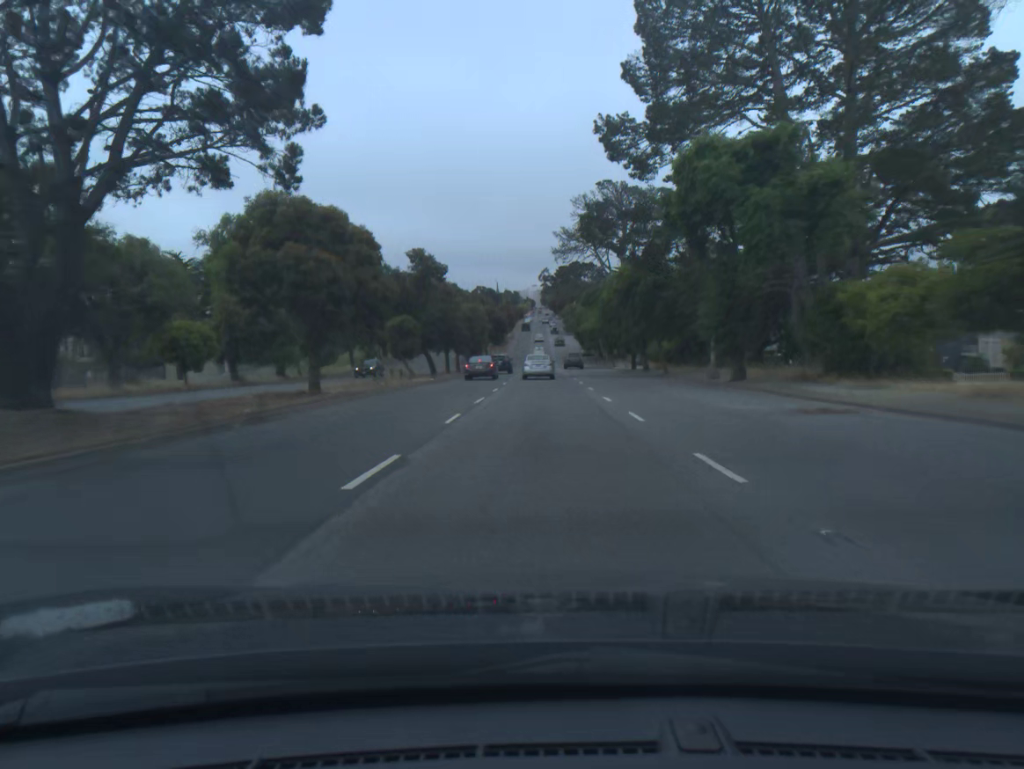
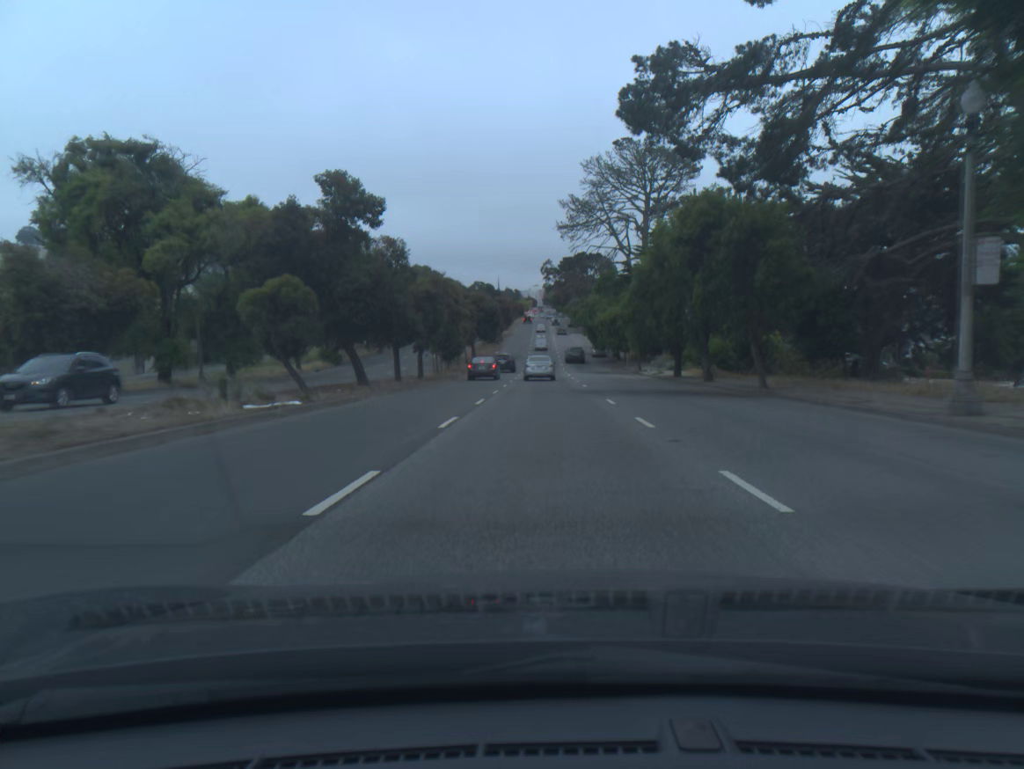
(0.0, +22.9) m; 0°
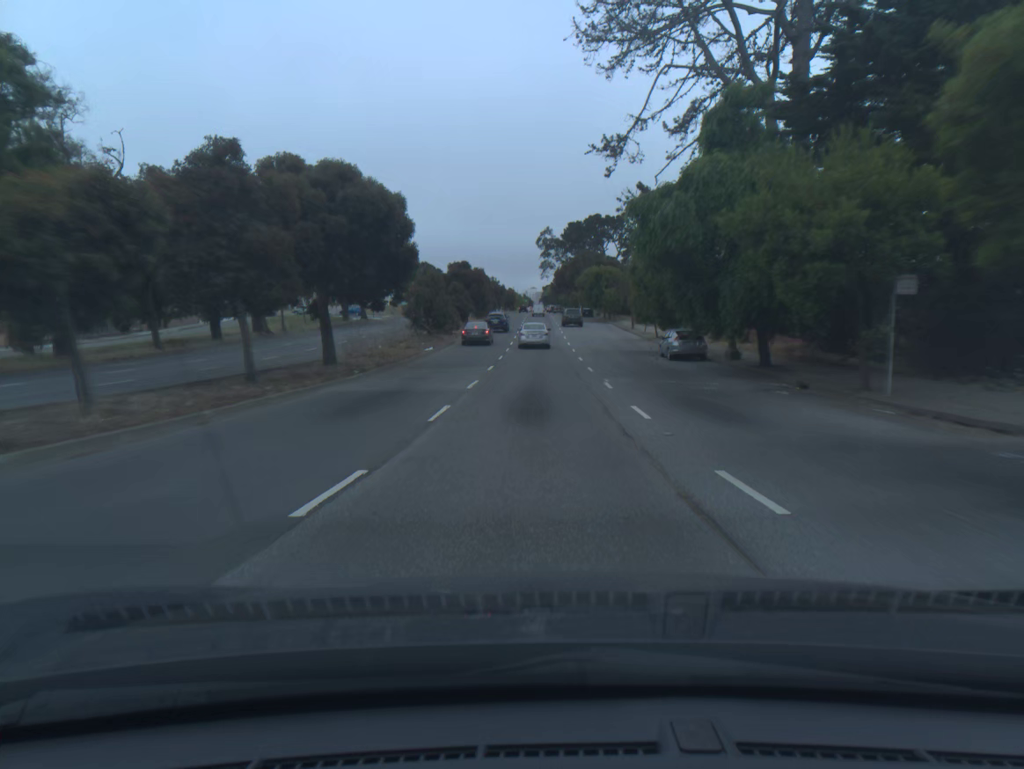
(+0.1, +58.2) m; 0°
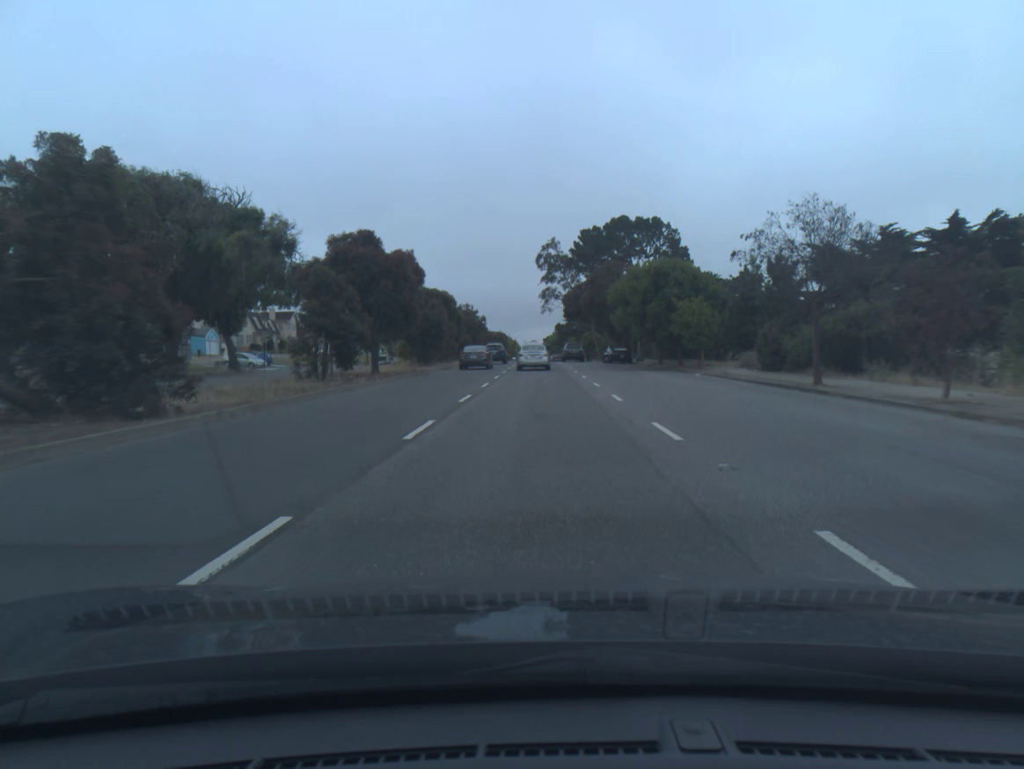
(0.0, +46.2) m; 0°
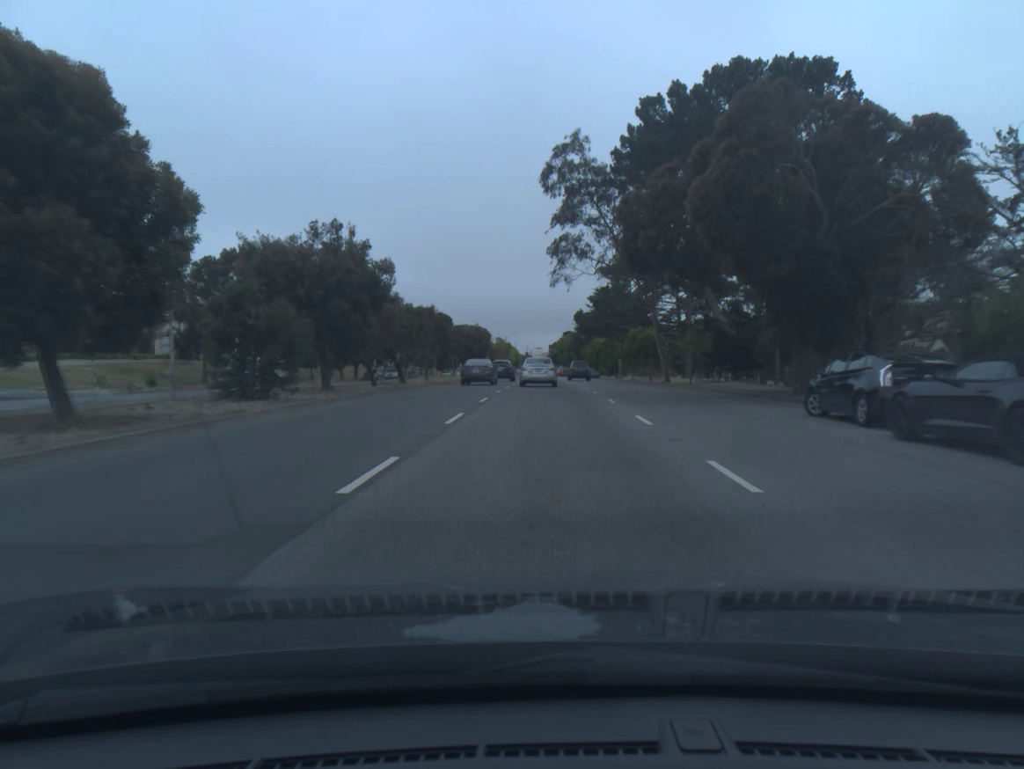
(-0.2, +54.1) m; 0°
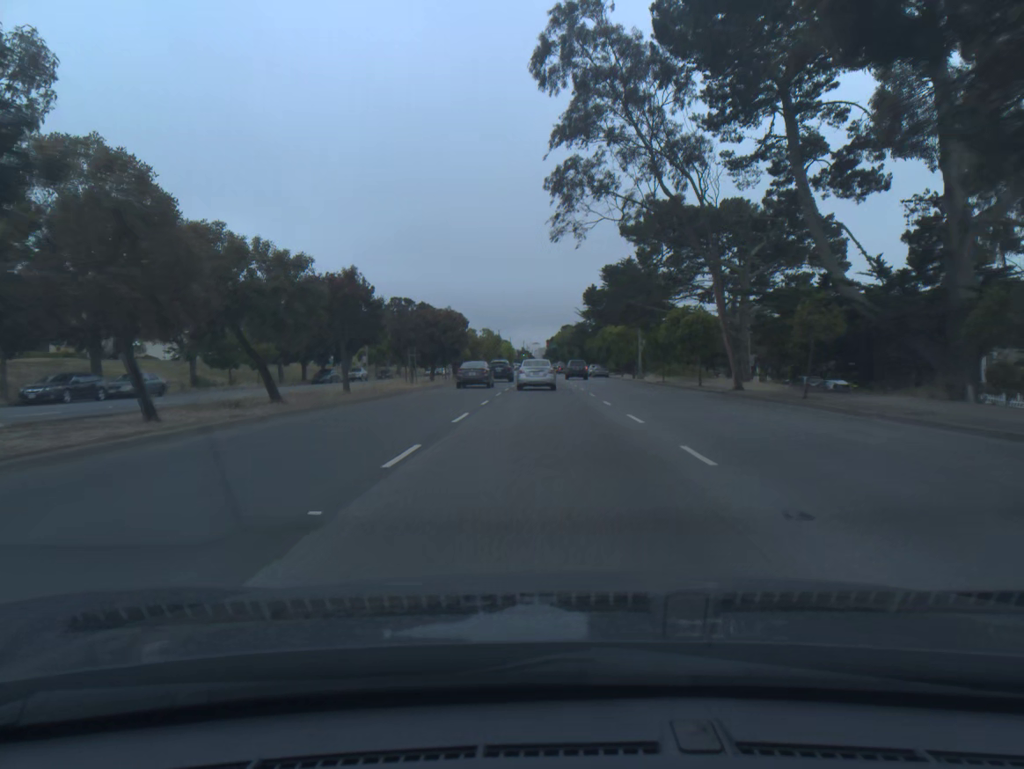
(0.0, +20.1) m; 0°
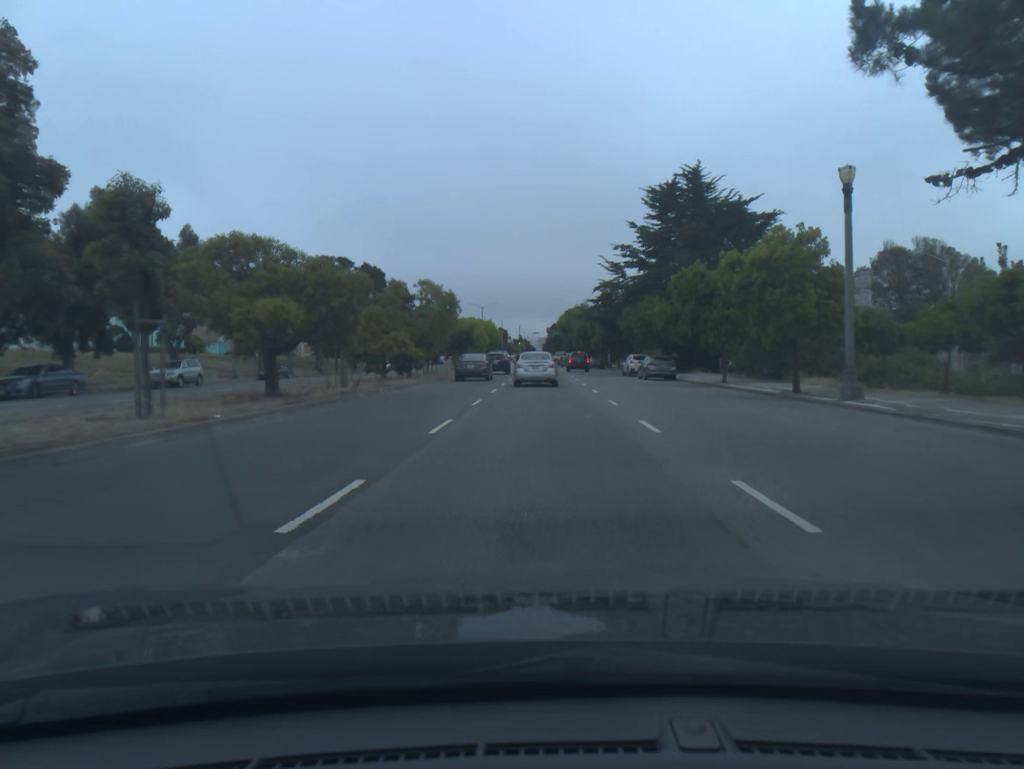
(+0.1, +46.5) m; 0°
